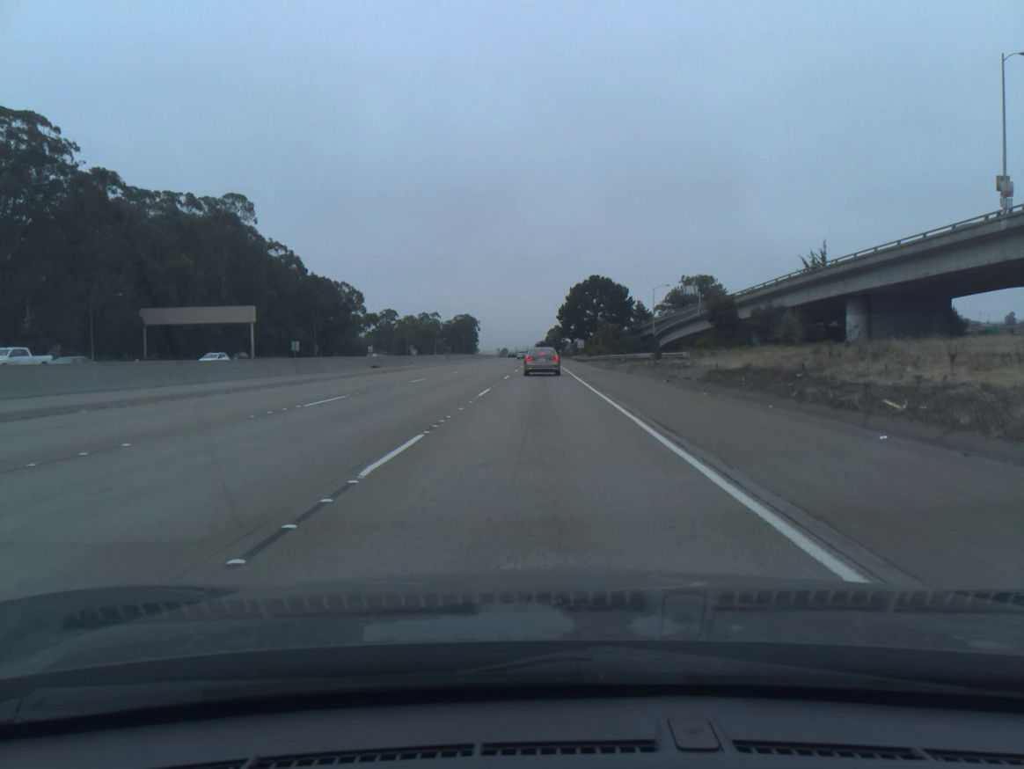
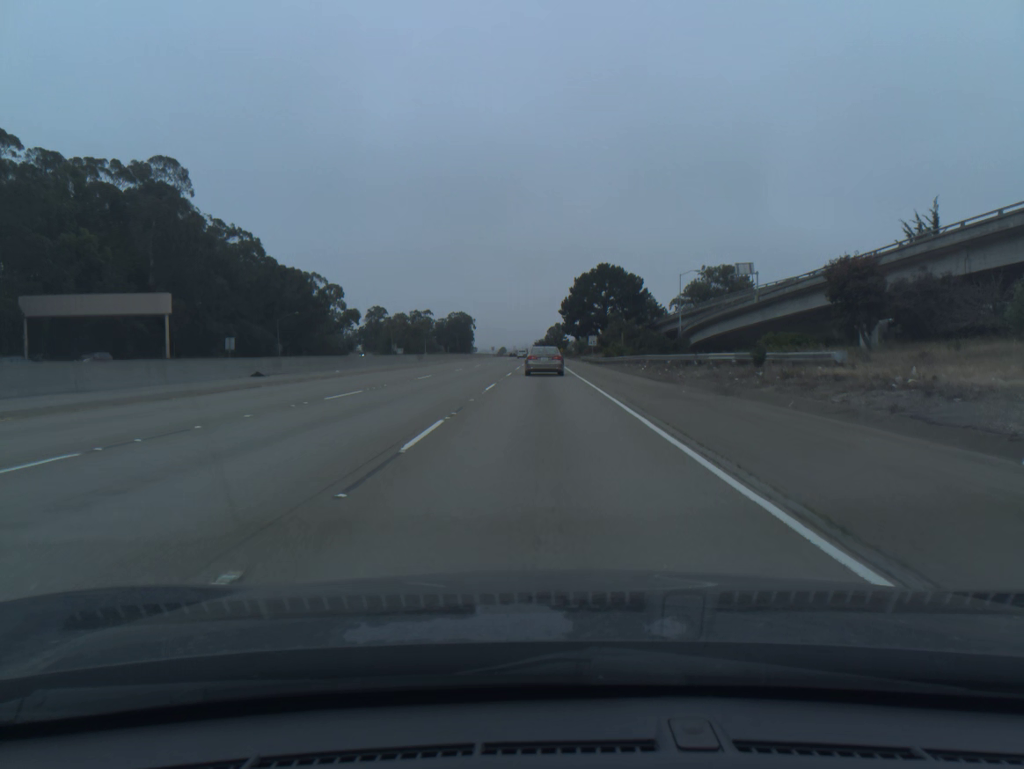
(0.0, +27.1) m; 0°
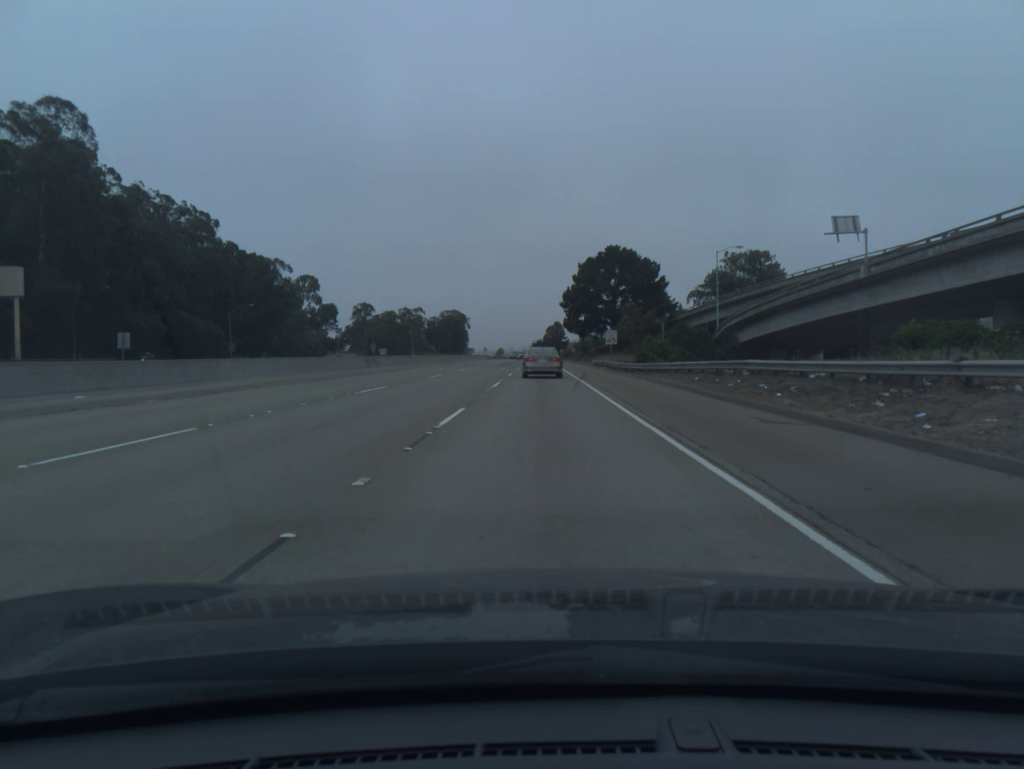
(0.0, +26.0) m; 0°
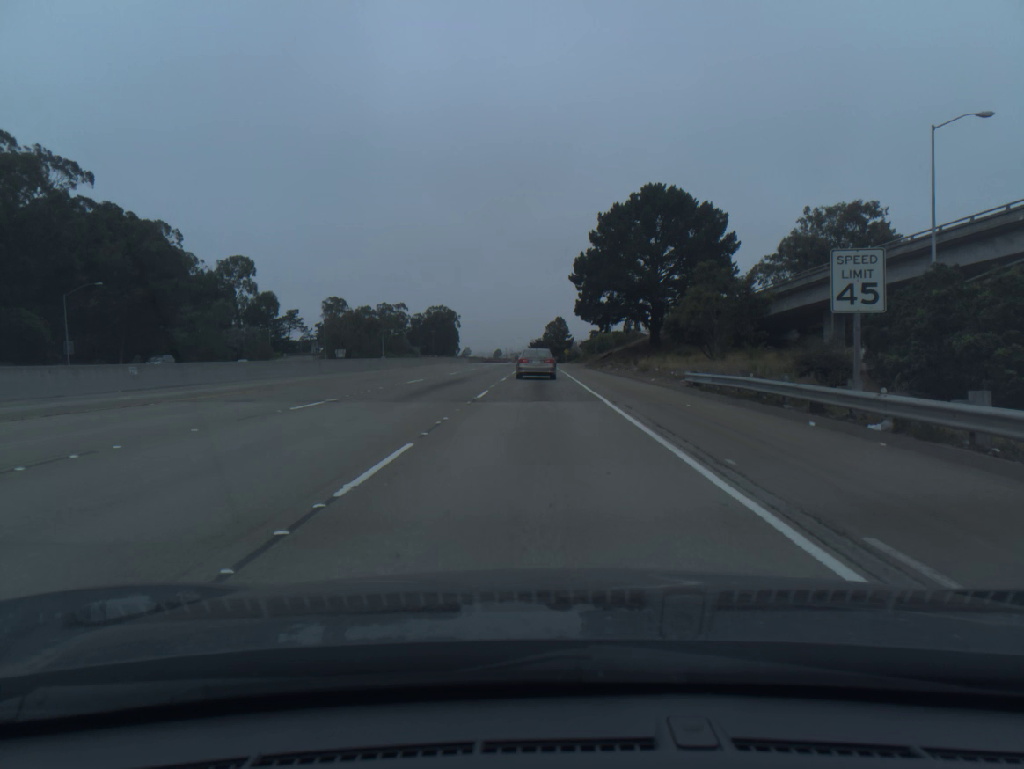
(+0.1, +49.4) m; 0°
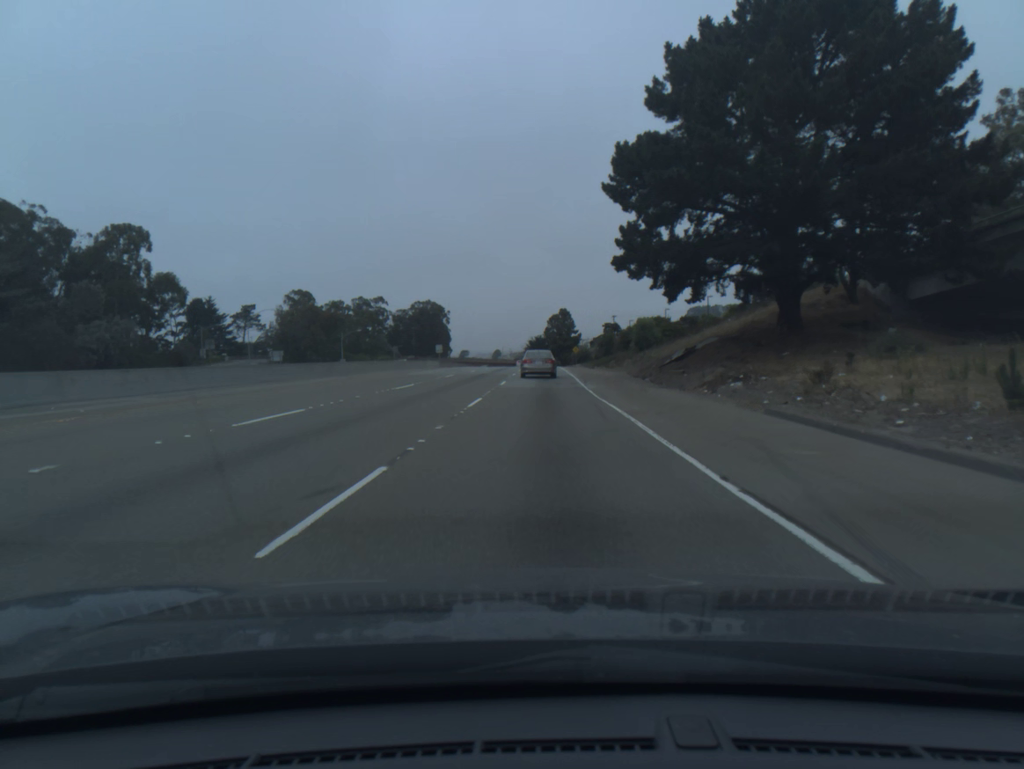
(0.0, +47.7) m; 0°
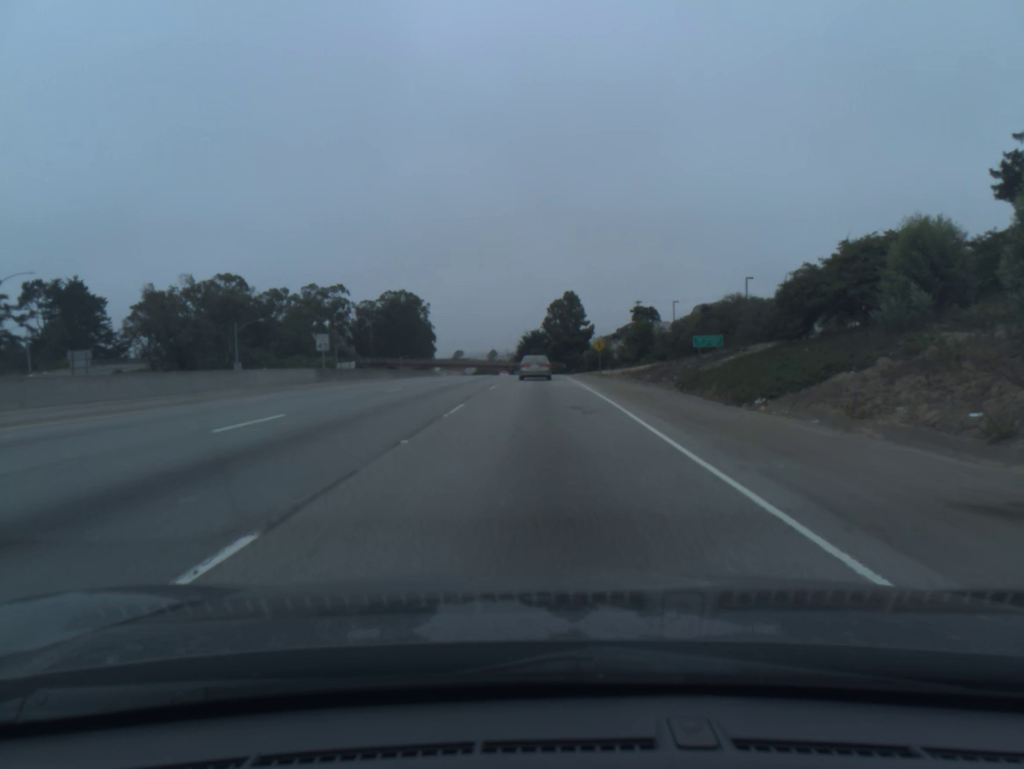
(+0.4, +60.5) m; 0°
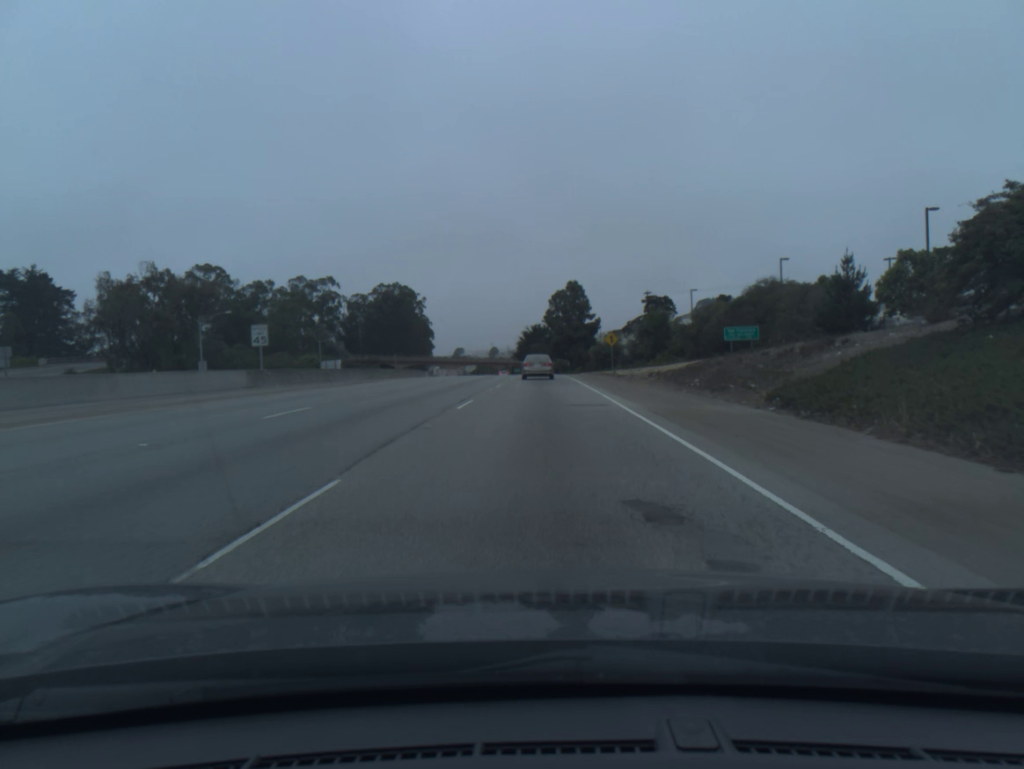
(0.0, +12.4) m; 0°
